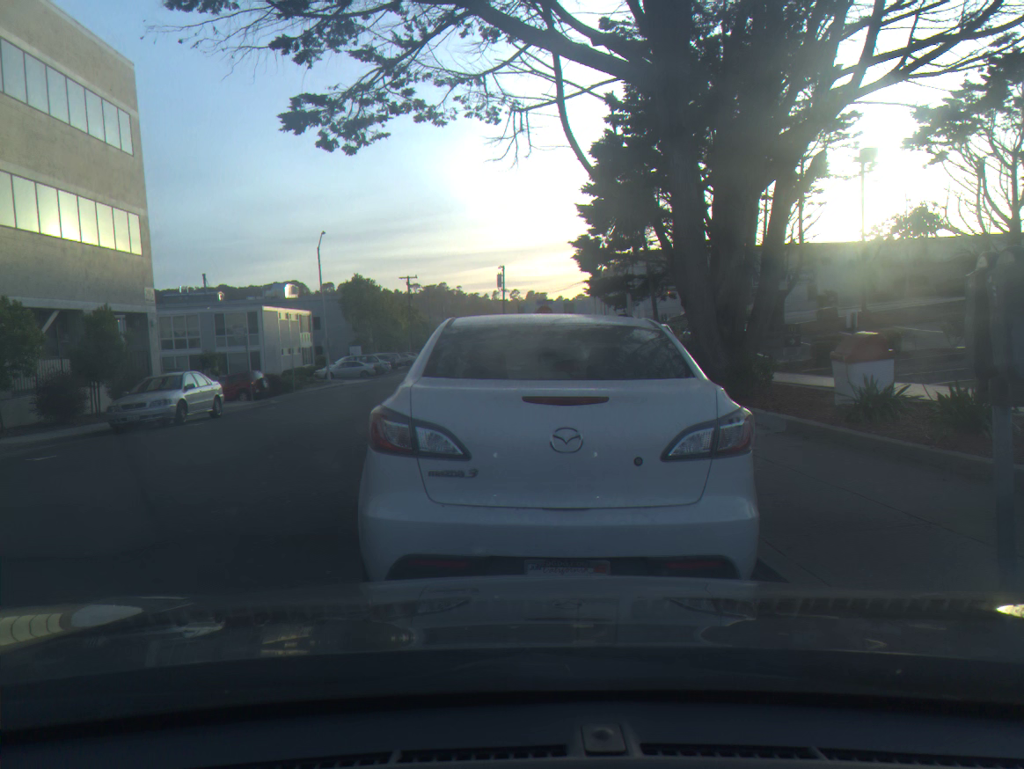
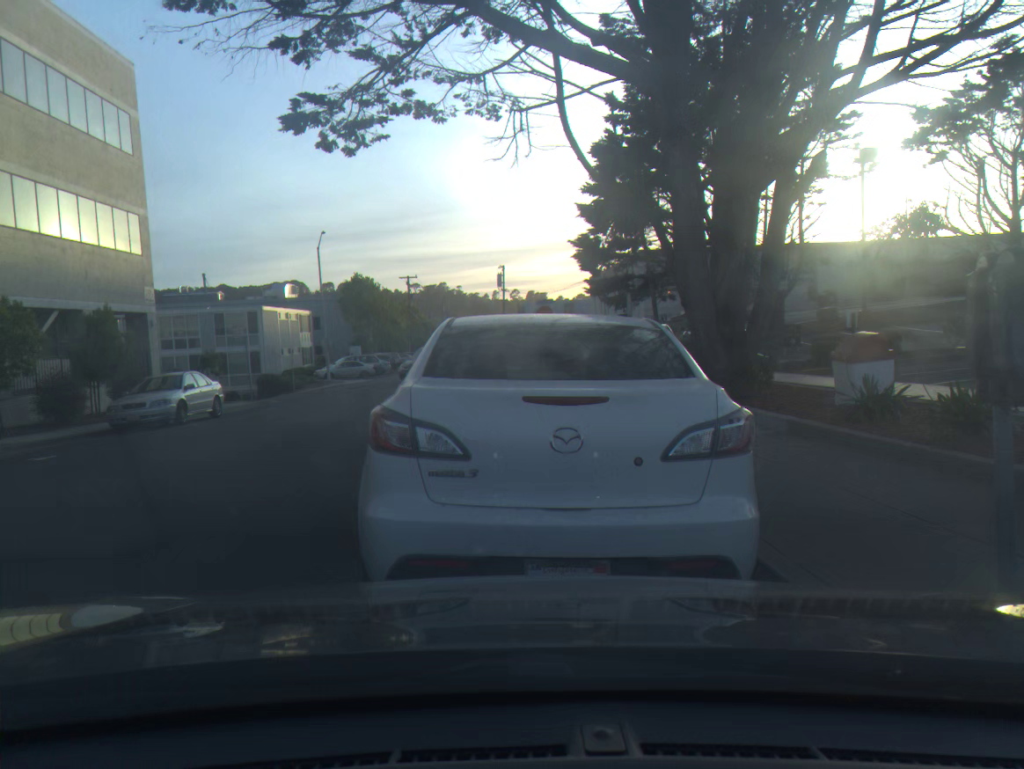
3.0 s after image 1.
(0.0, 0.0) m; 0°
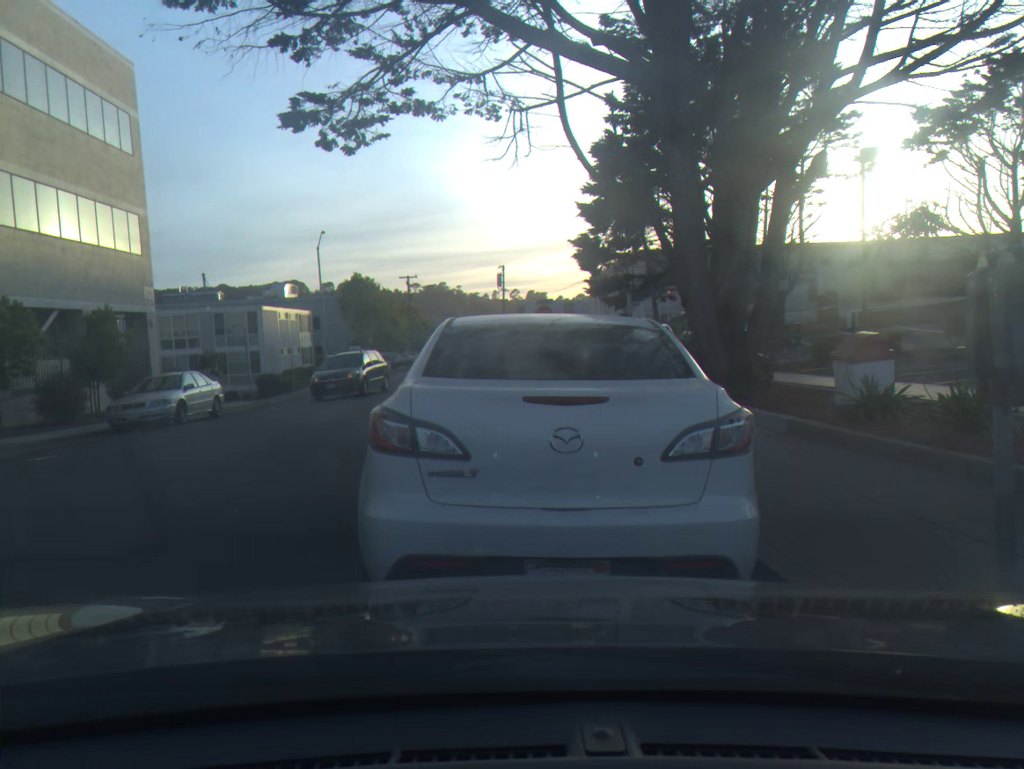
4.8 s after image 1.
(0.0, 0.0) m; 0°
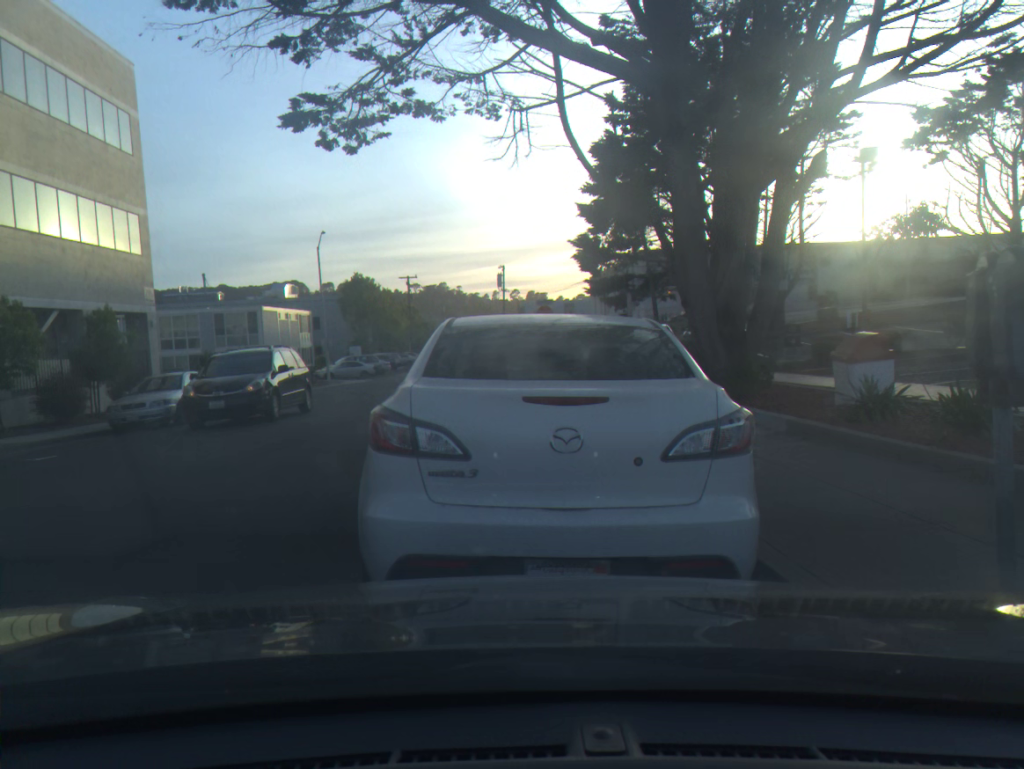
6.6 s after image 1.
(0.0, 0.0) m; 0°
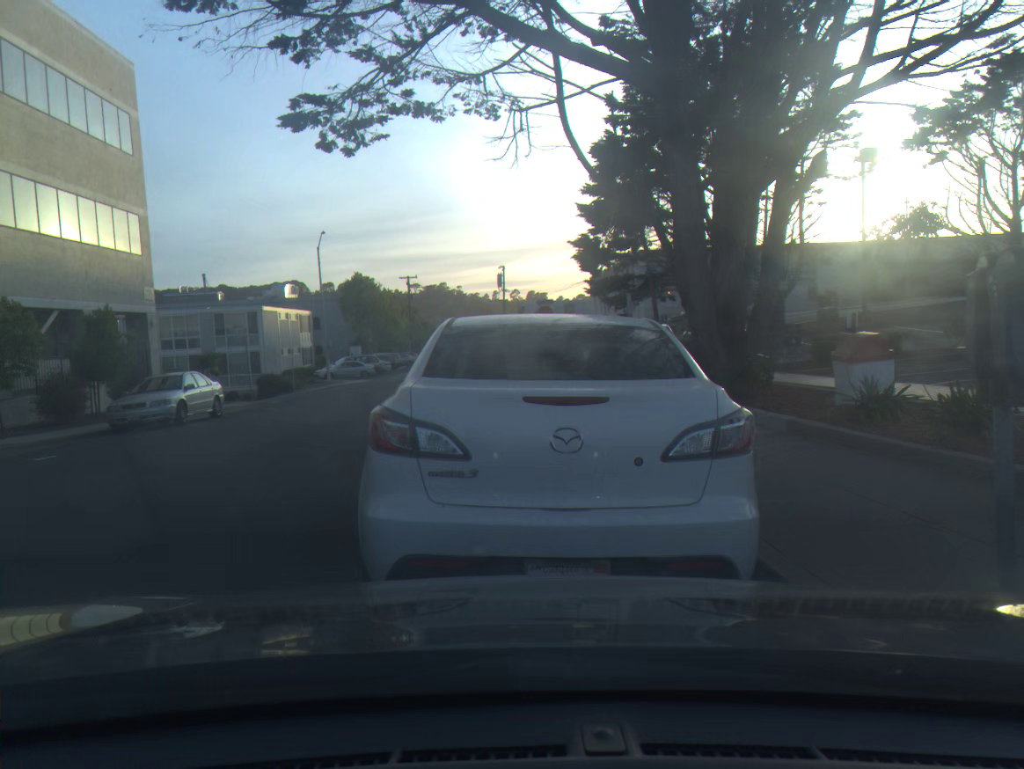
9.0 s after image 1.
(0.0, 0.0) m; 0°
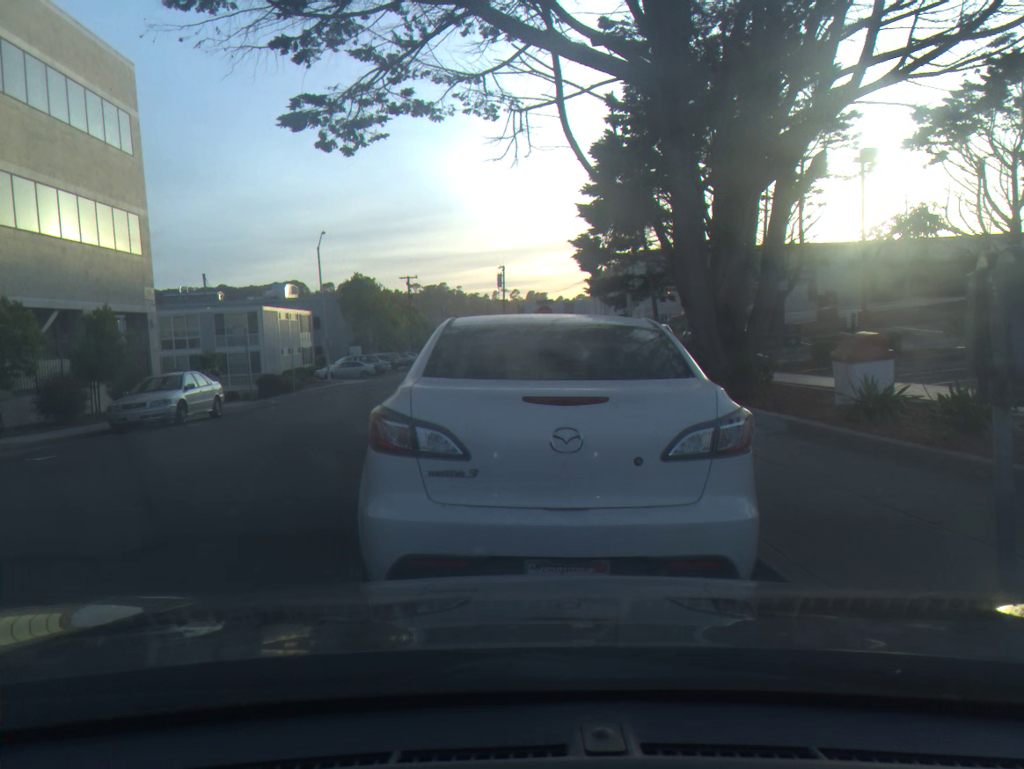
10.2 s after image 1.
(0.0, 0.0) m; 0°
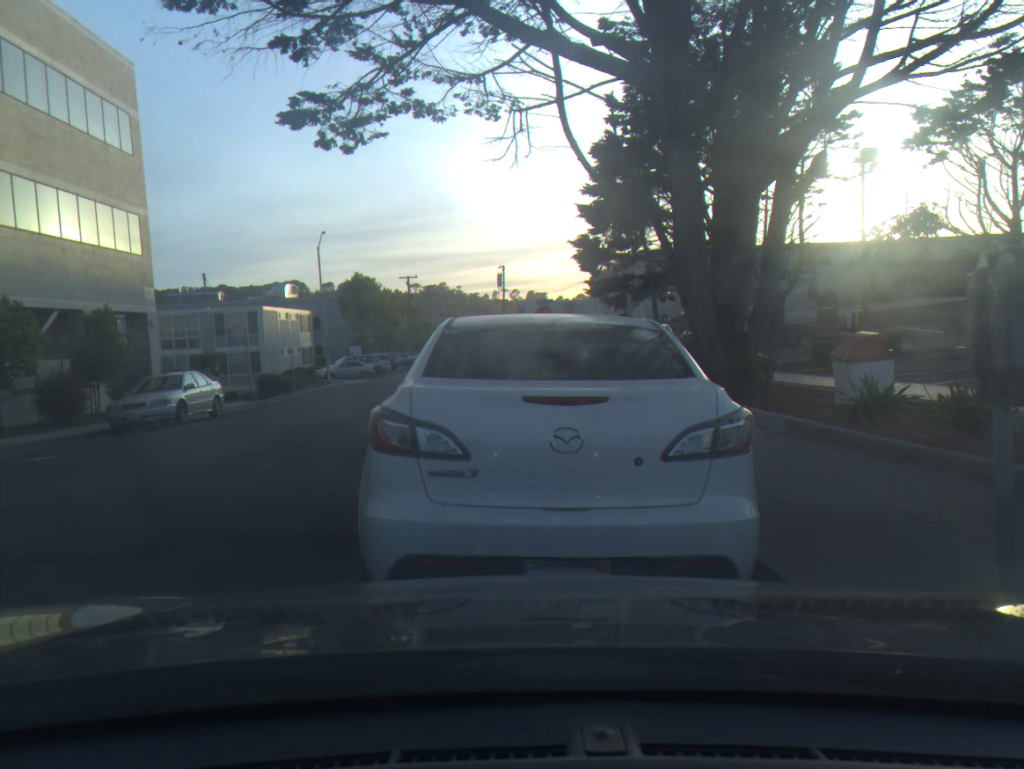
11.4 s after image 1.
(0.0, 0.0) m; 0°
